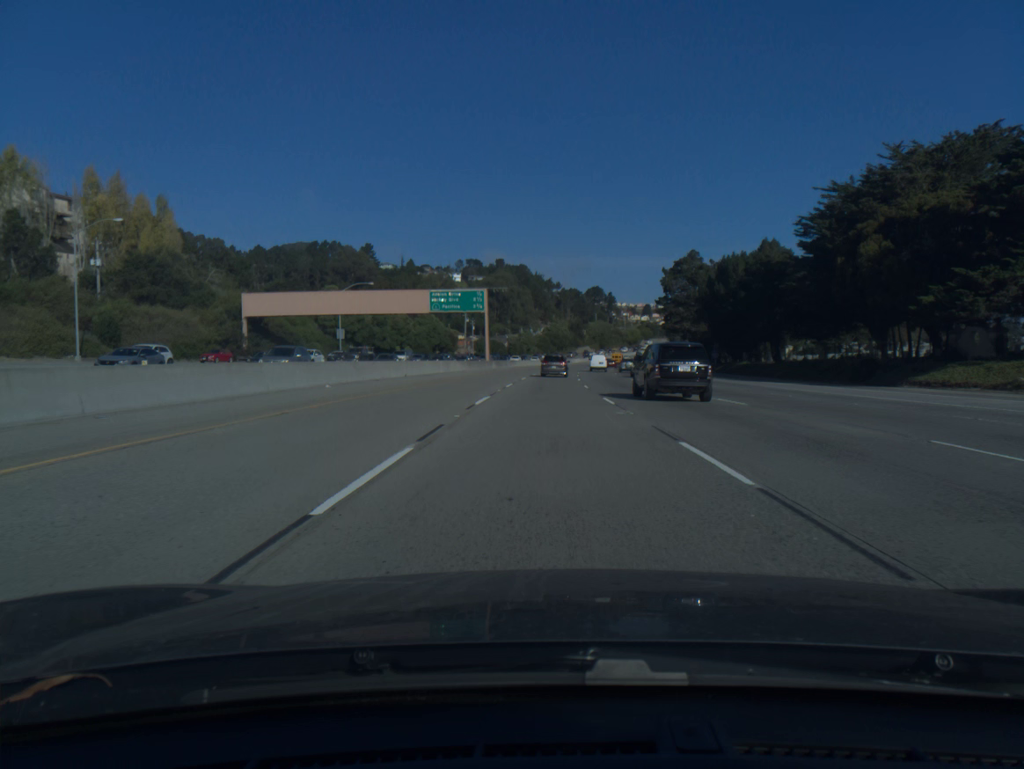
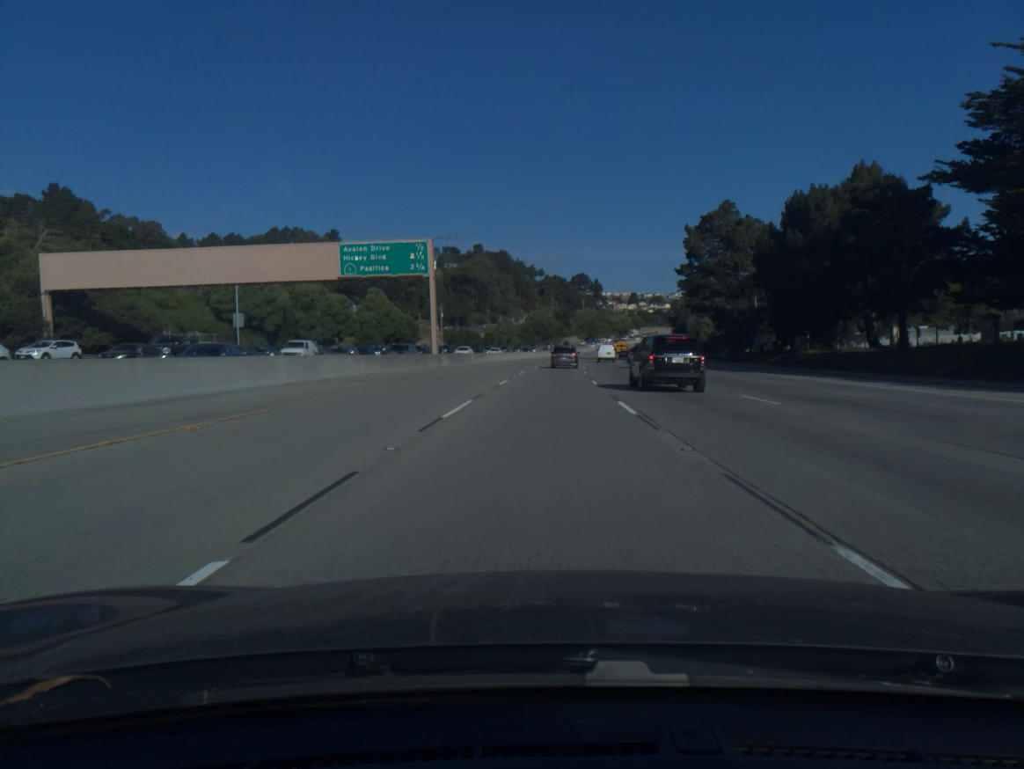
(+0.3, +35.2) m; +1°
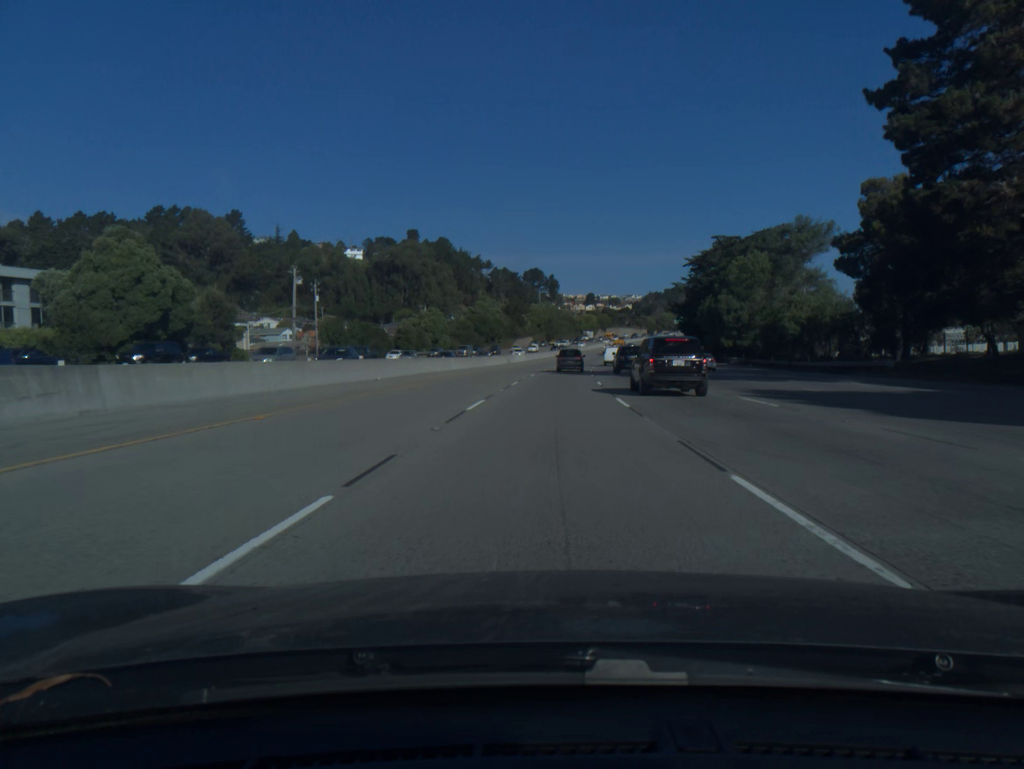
(+2.1, +70.1) m; +4°
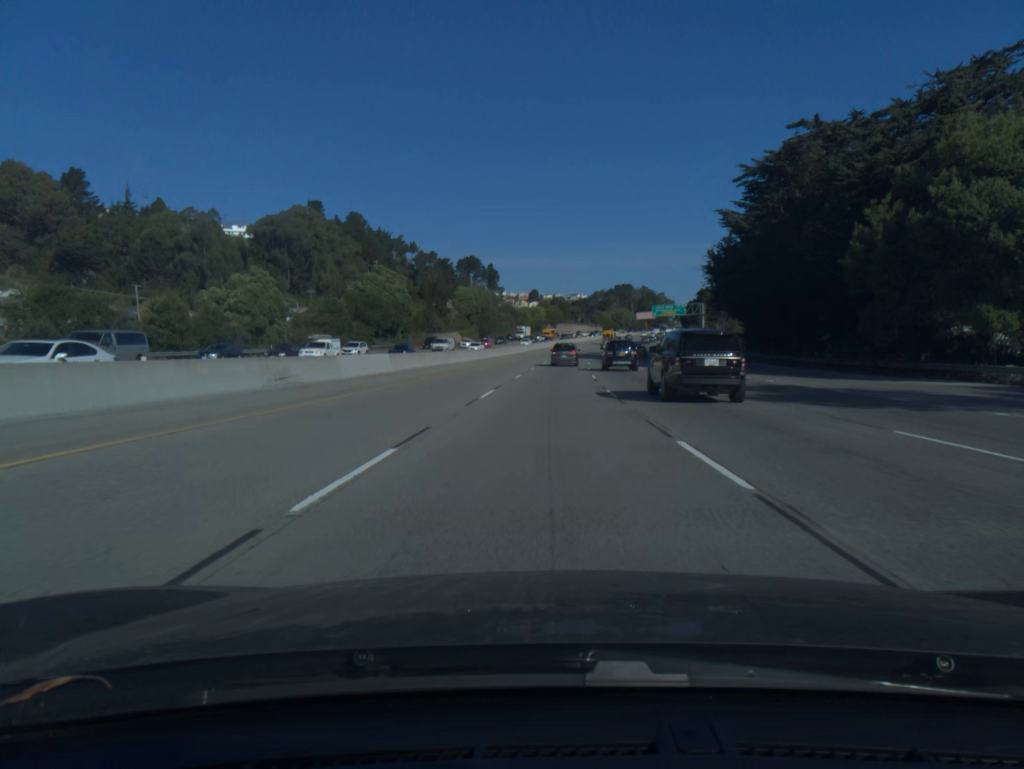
(+2.6, +69.9) m; +4°
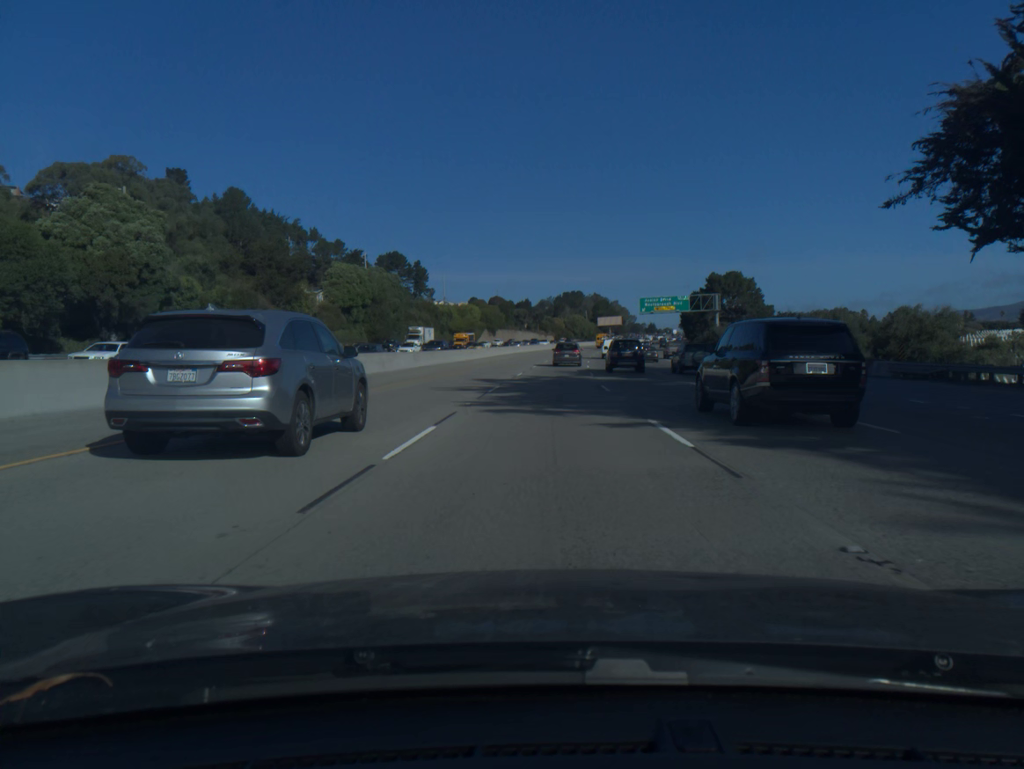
(+2.4, +69.6) m; +4°
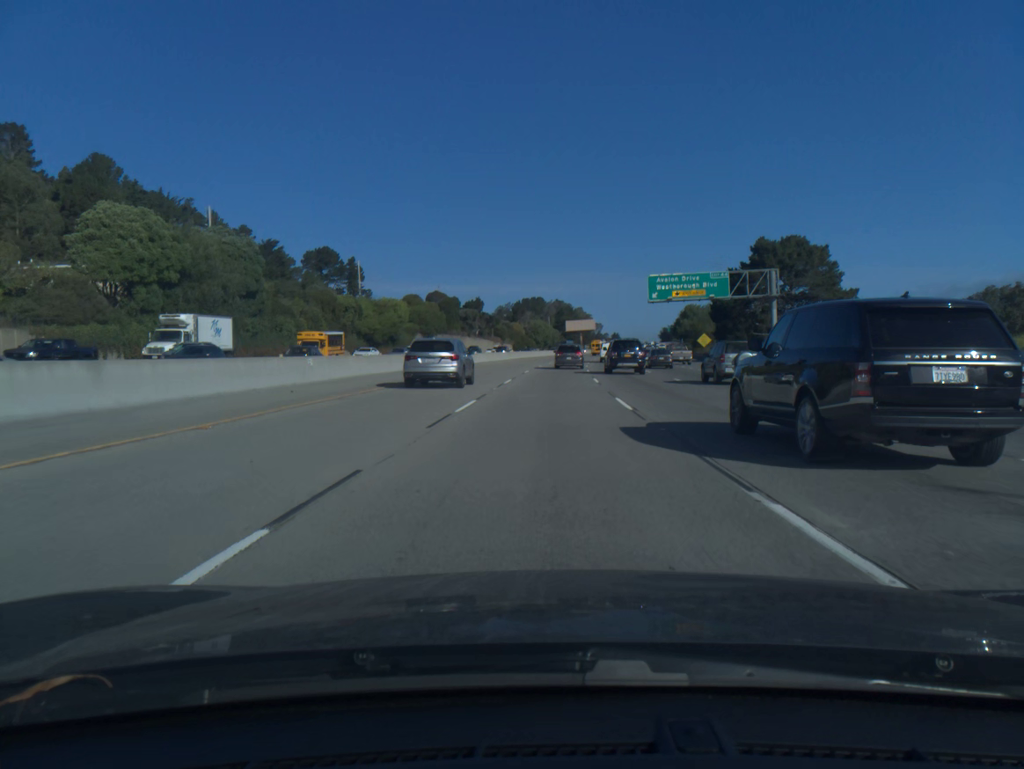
(+1.3, +51.3) m; +3°
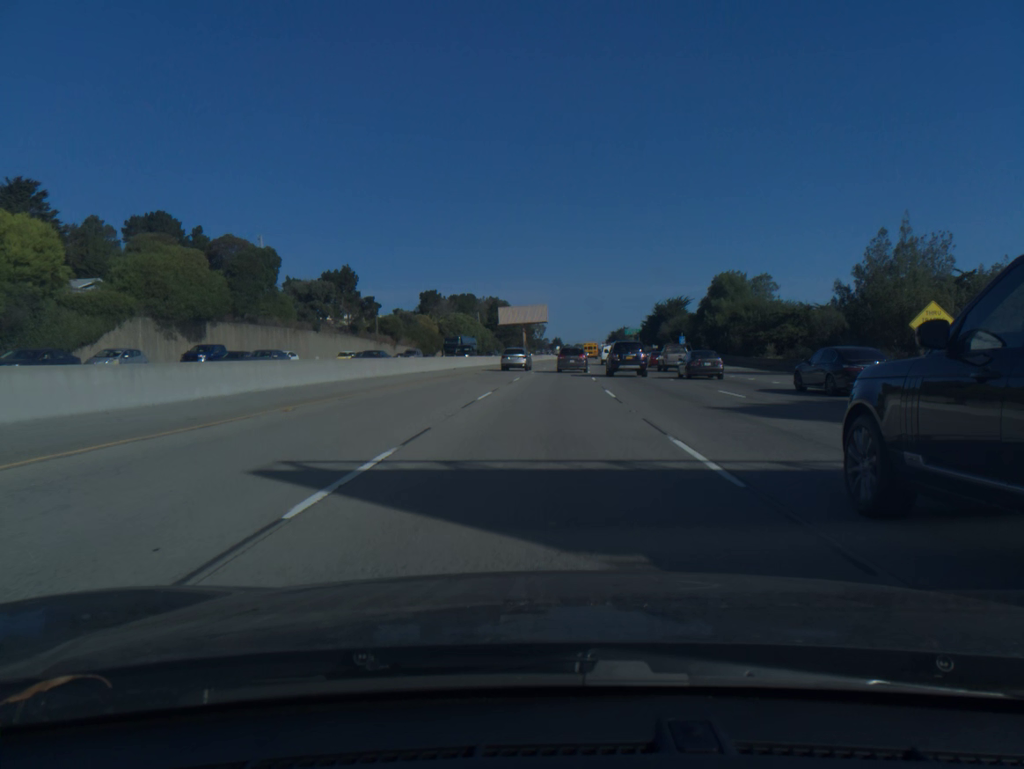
(+3.3, +83.0) m; +5°
